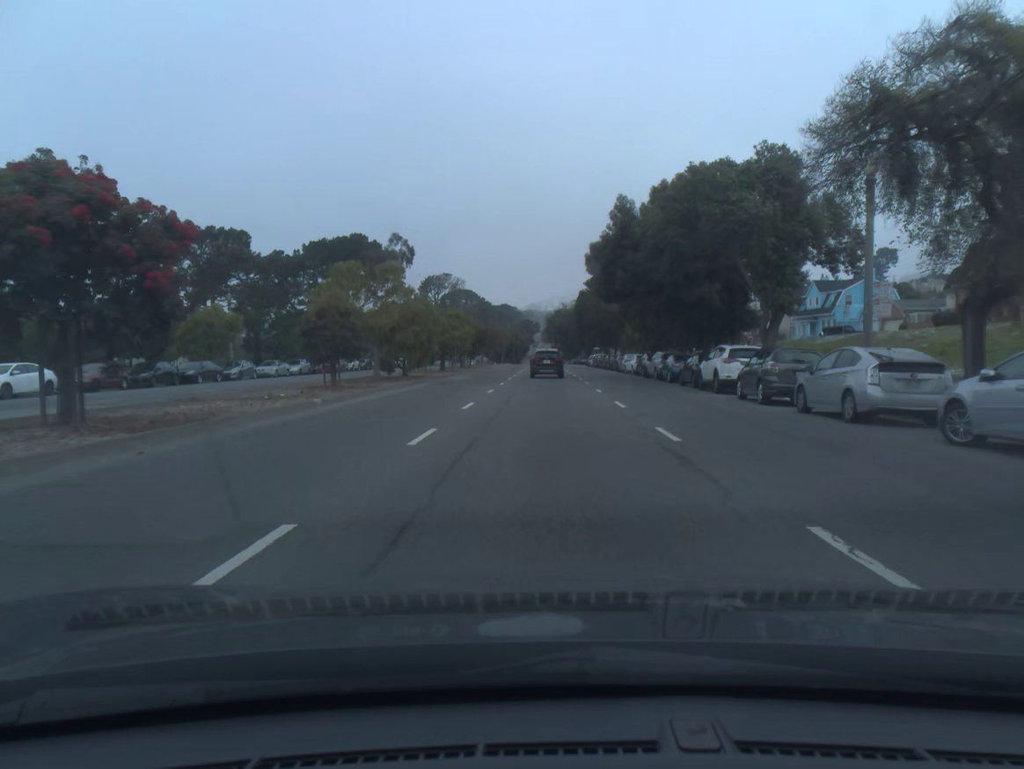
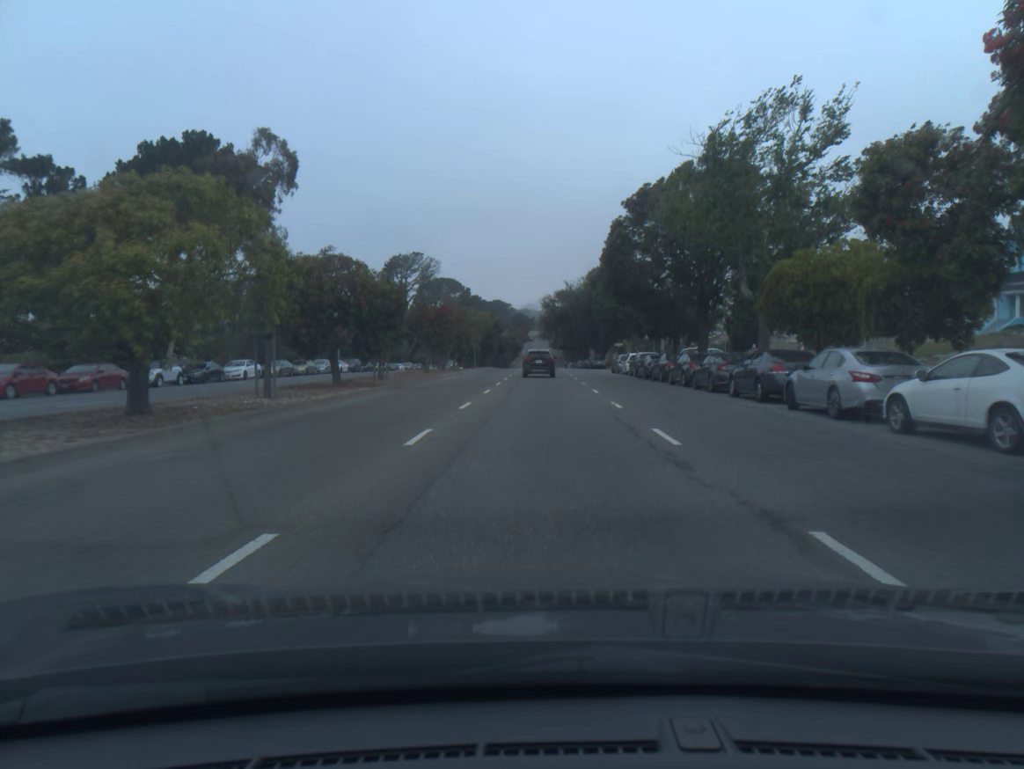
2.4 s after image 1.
(+0.1, +43.7) m; 0°
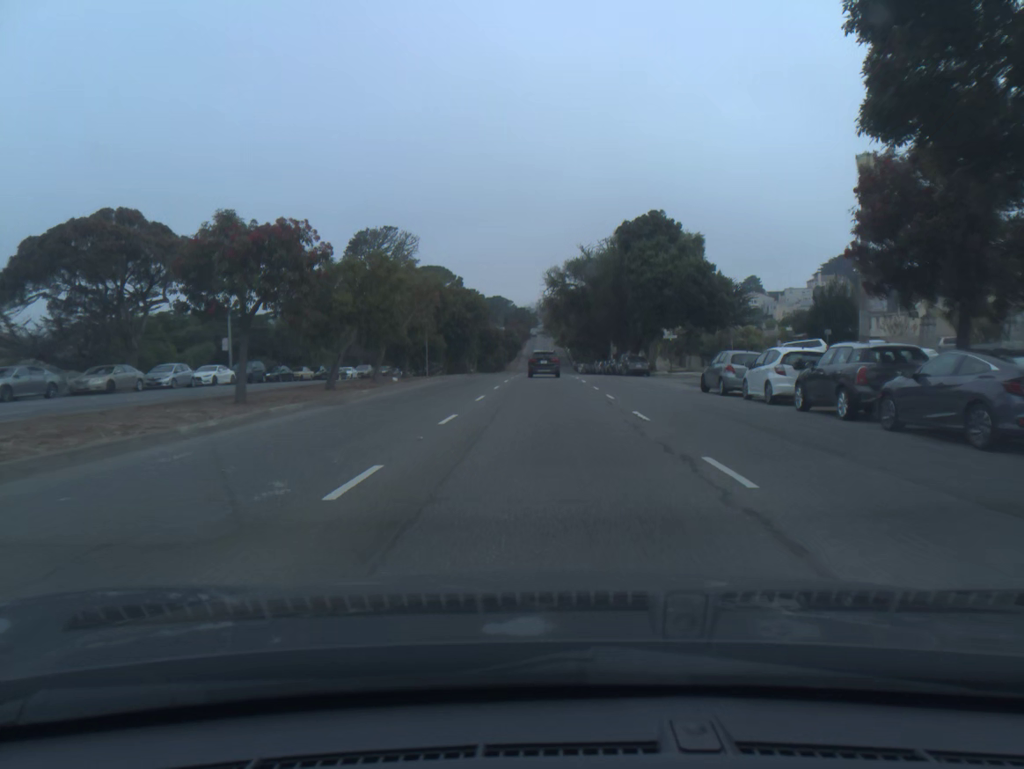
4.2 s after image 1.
(-0.1, +33.1) m; 0°
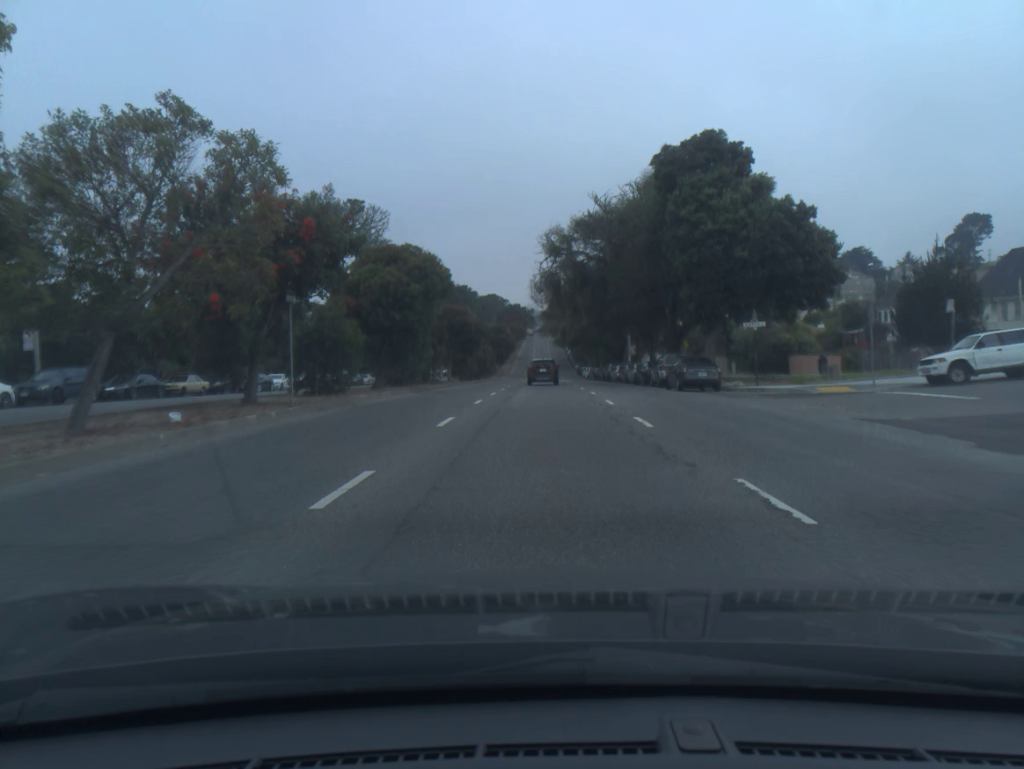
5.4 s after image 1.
(+0.1, +22.3) m; 0°
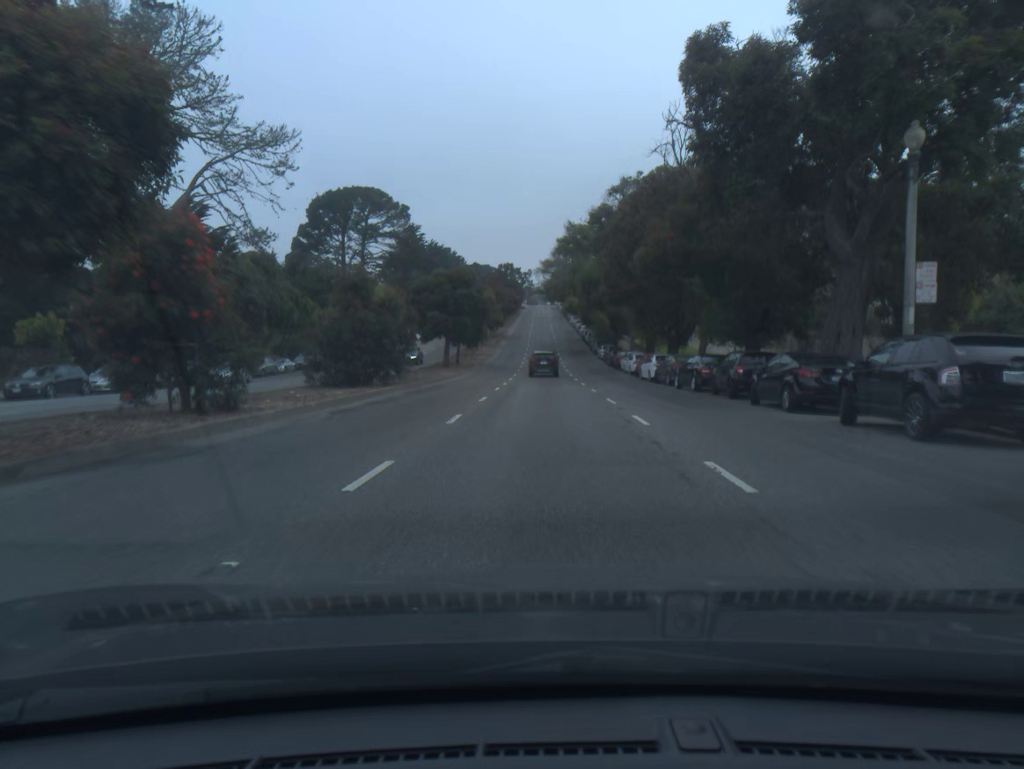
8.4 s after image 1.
(-0.3, +56.9) m; 0°
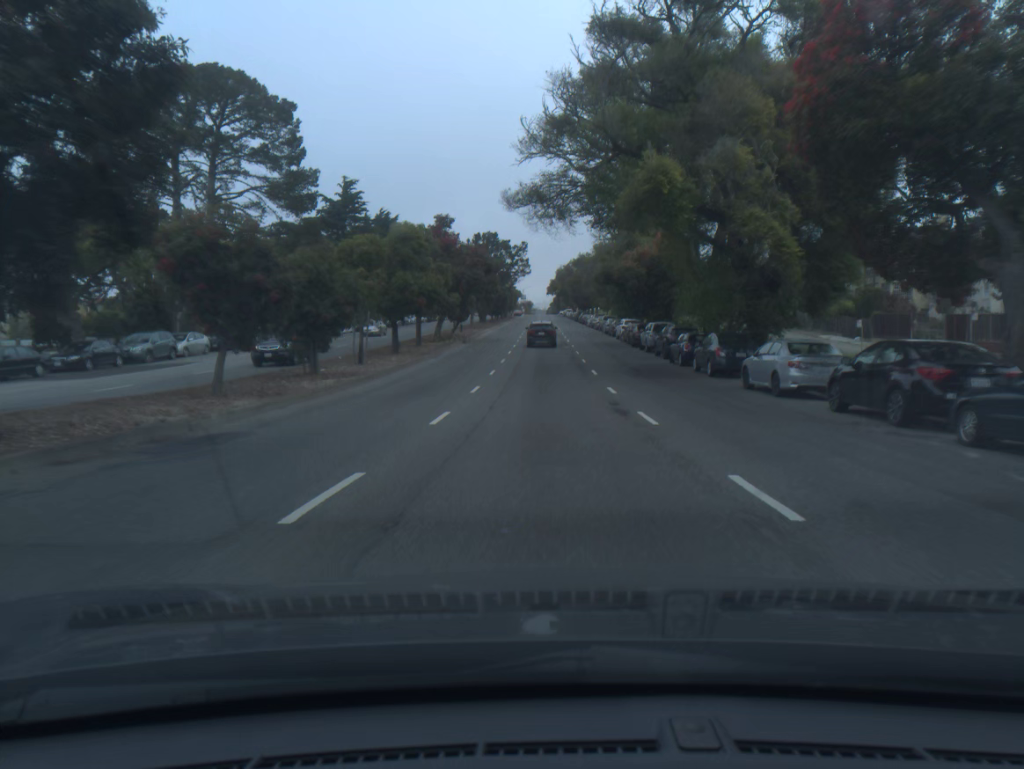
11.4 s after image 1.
(+0.2, +59.2) m; 0°
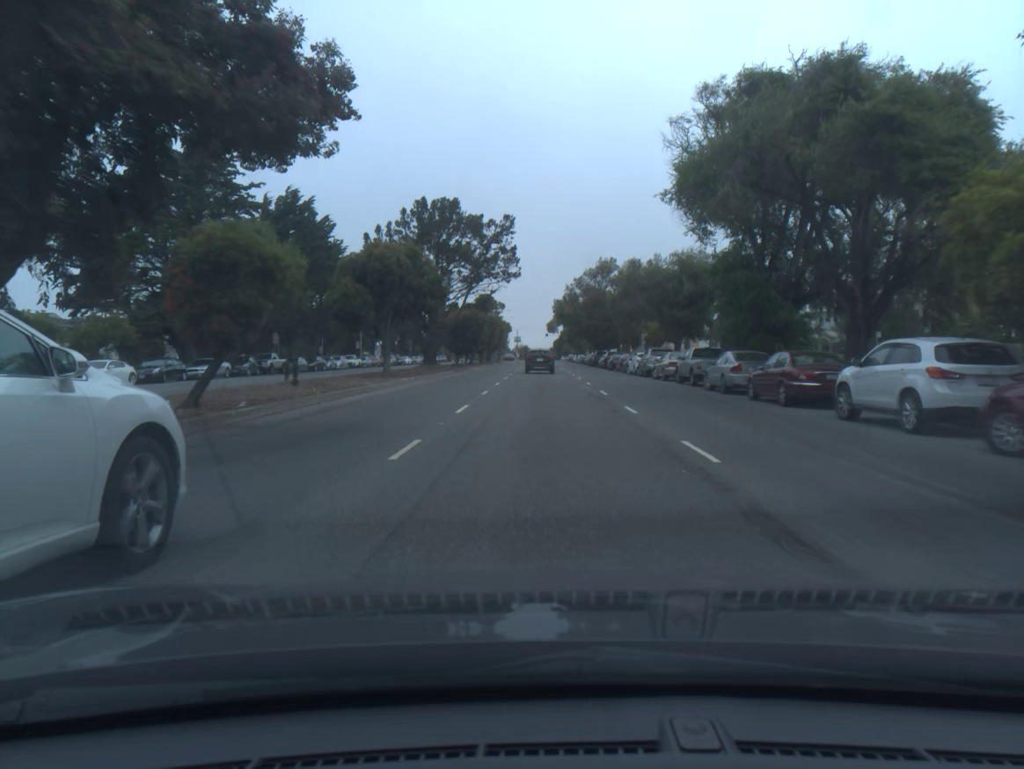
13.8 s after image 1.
(-0.1, +47.3) m; 0°
